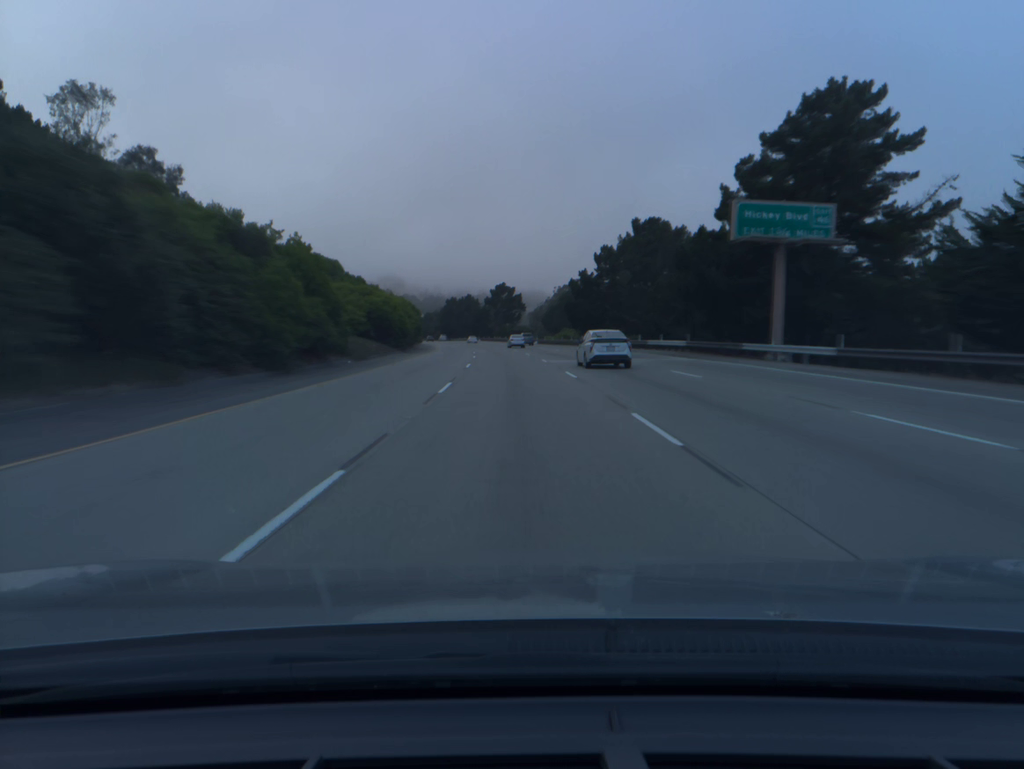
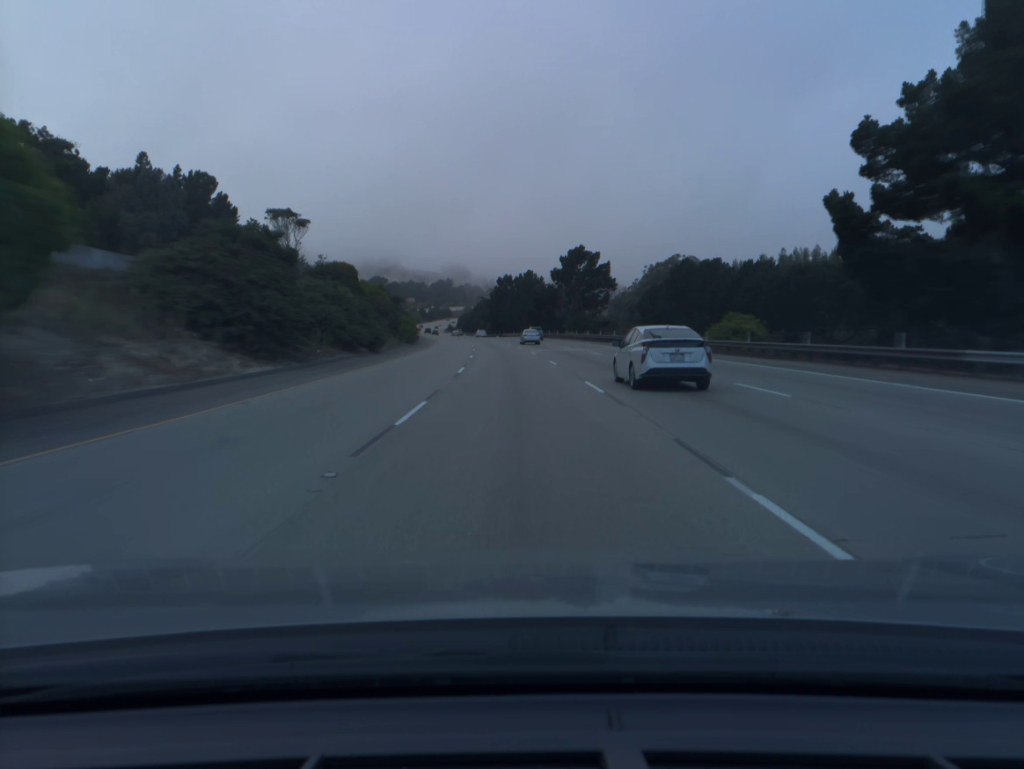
(-3.3, +79.7) m; -5°
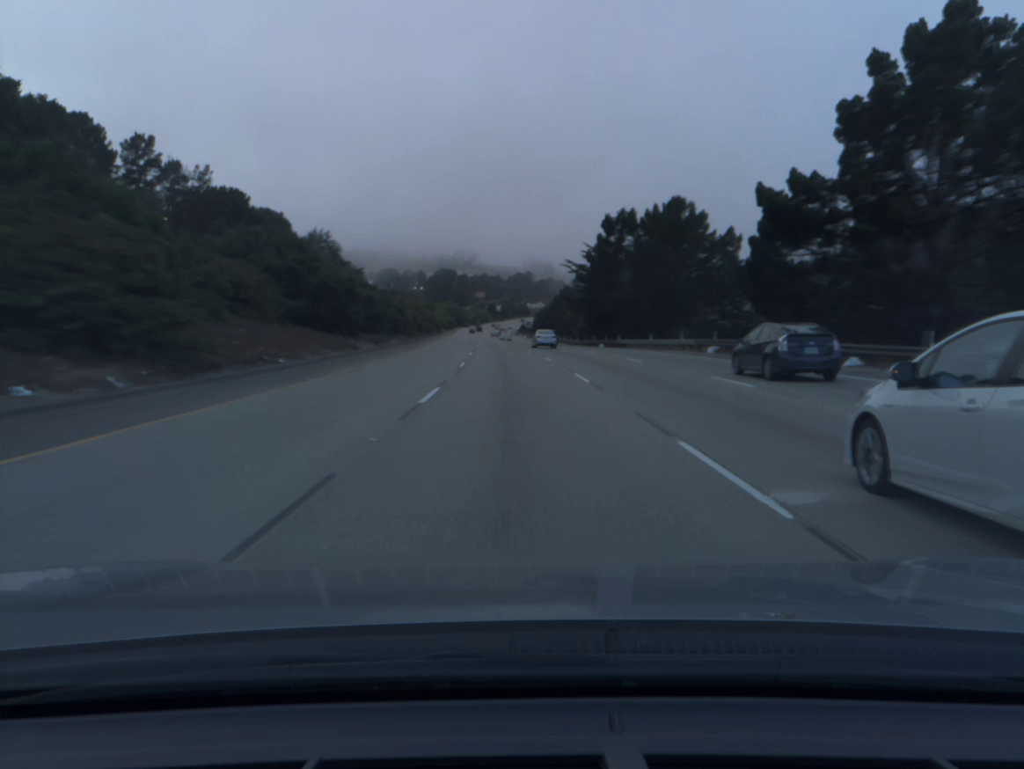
(-5.3, +99.2) m; -6°
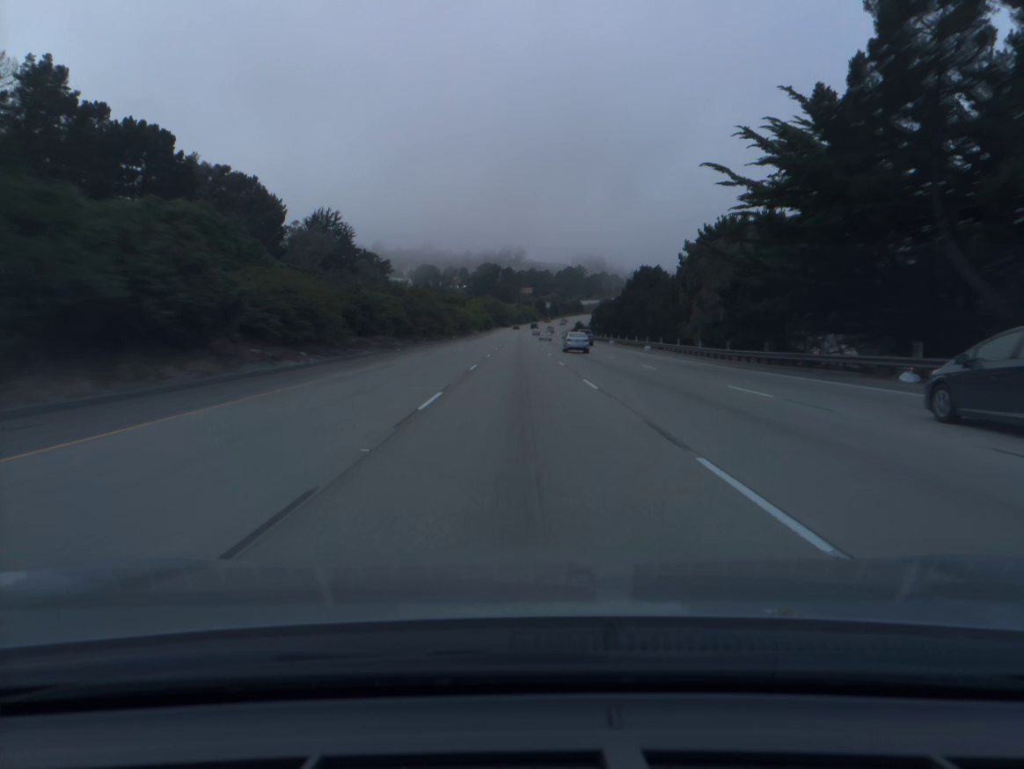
(-2.0, +59.2) m; -4°
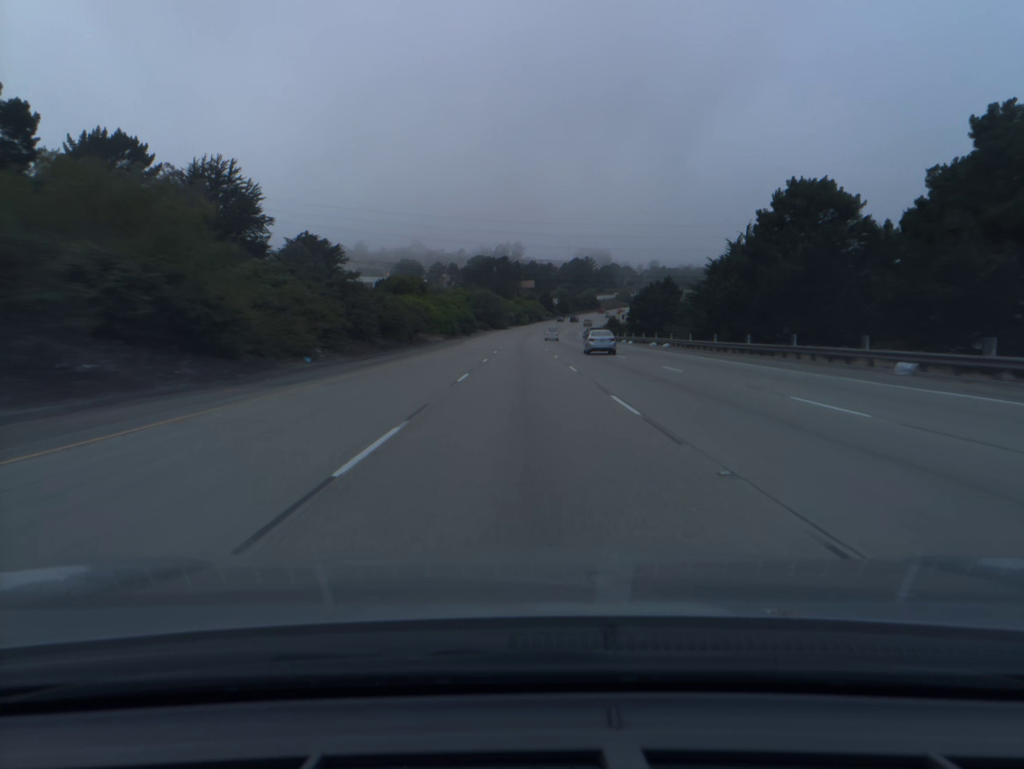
(-0.5, +79.4) m; 0°
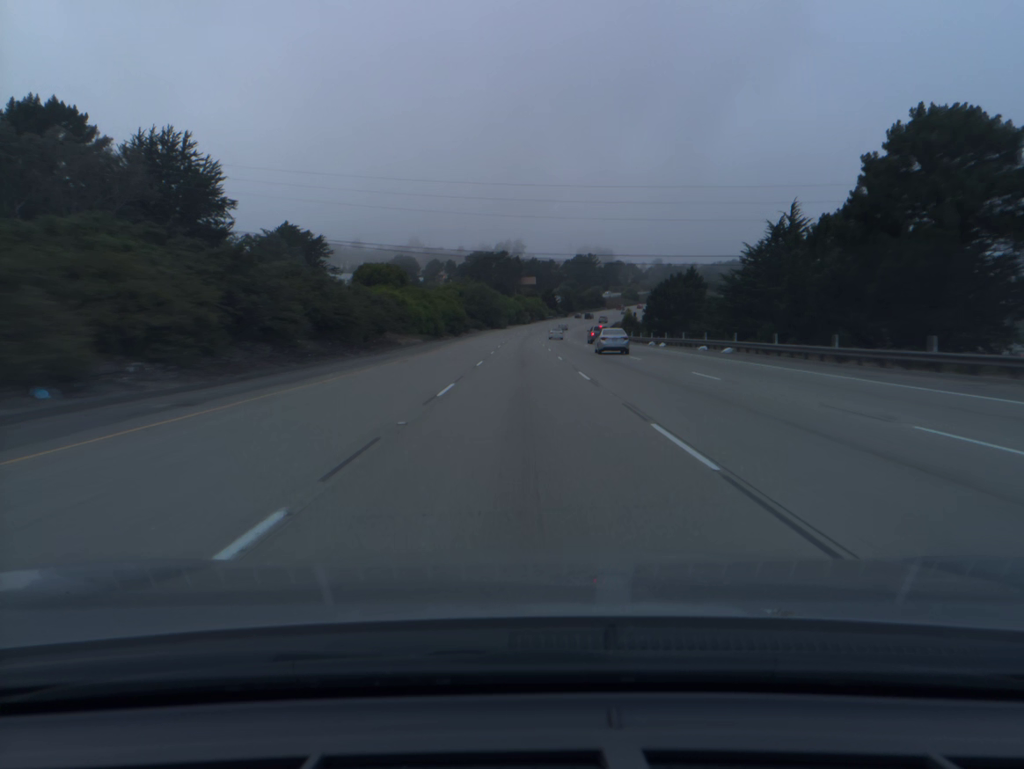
(0.0, +19.9) m; 0°
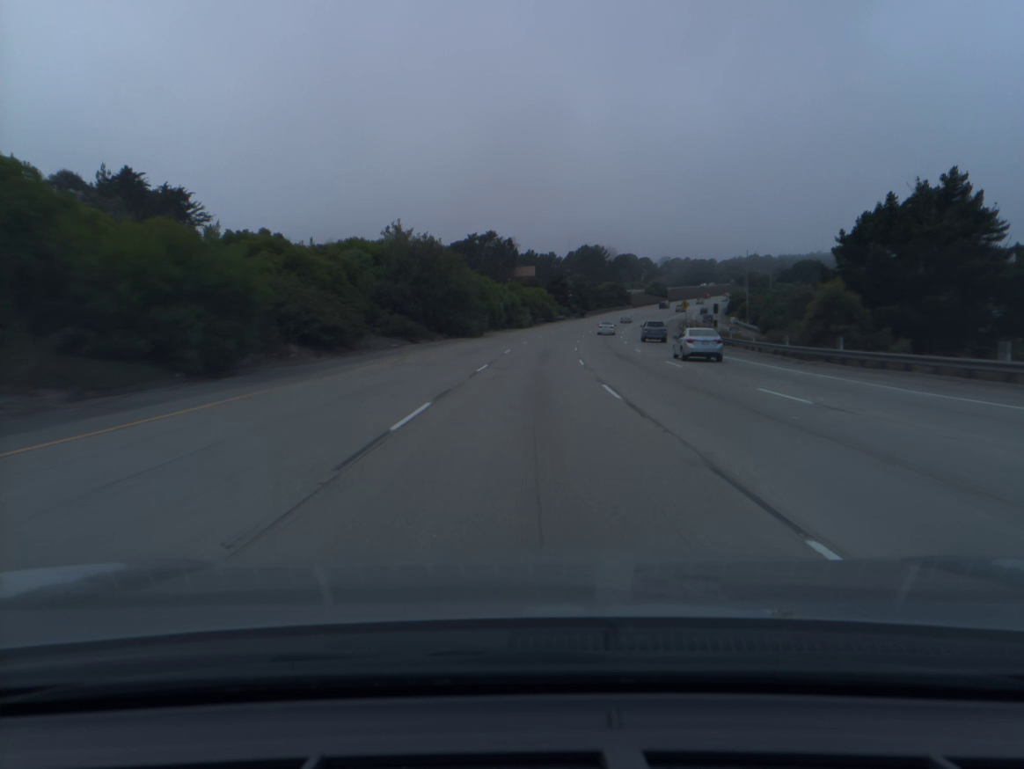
(-0.1, +79.3) m; 0°
